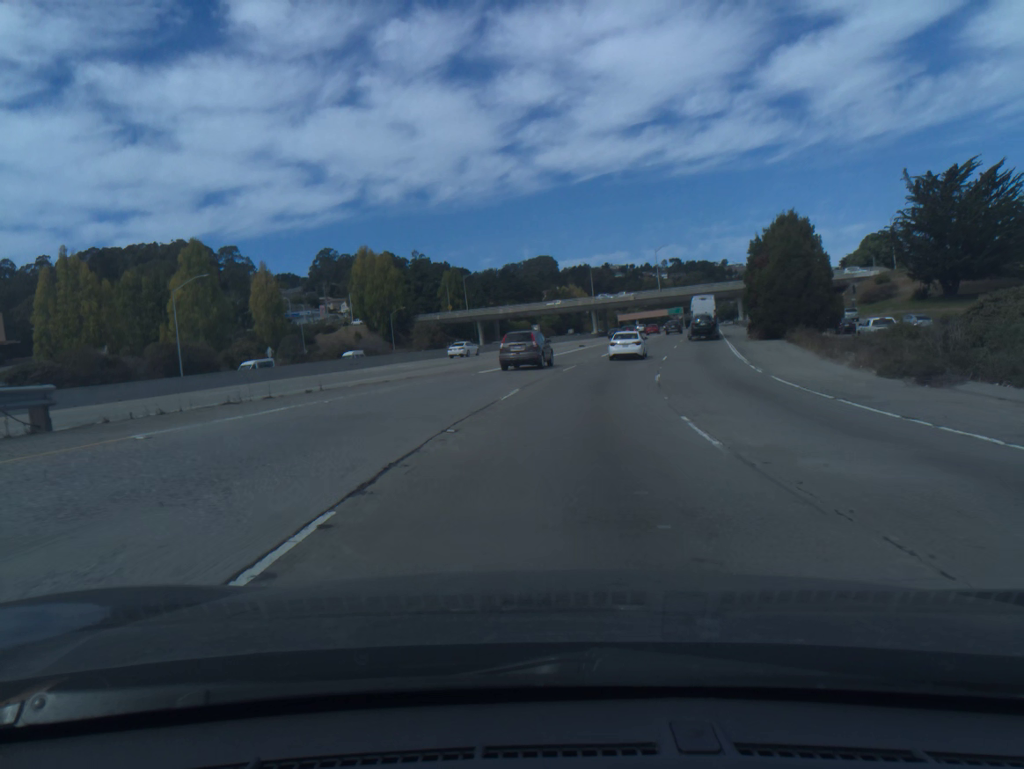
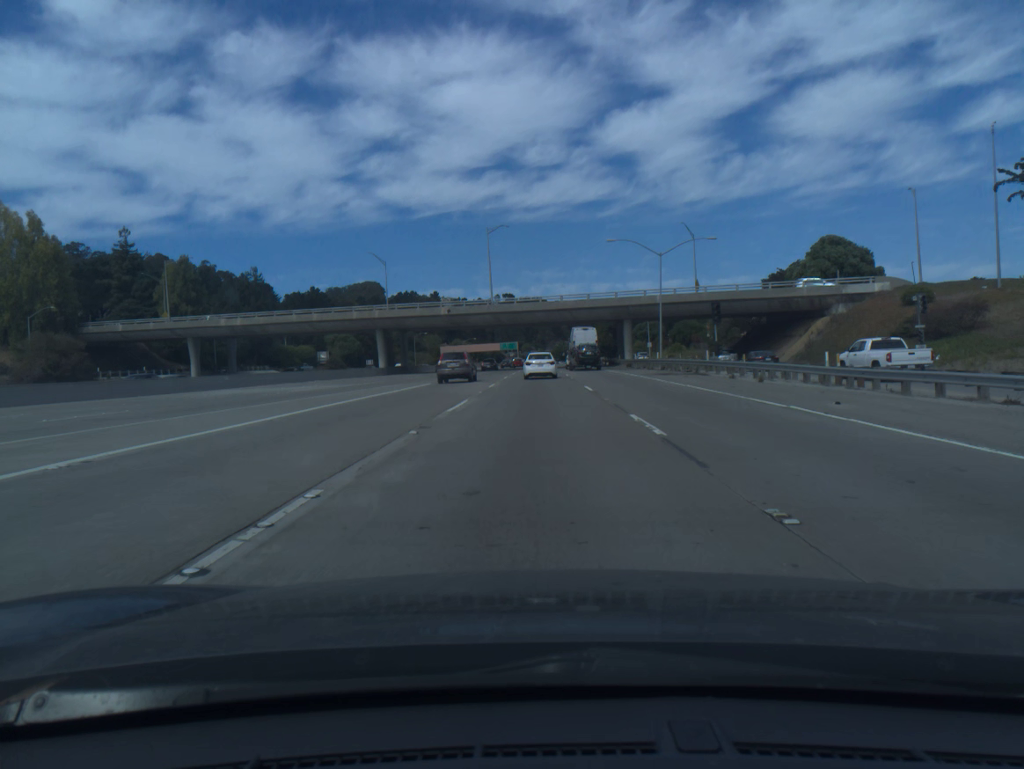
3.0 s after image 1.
(+10.4, +69.0) m; +12°
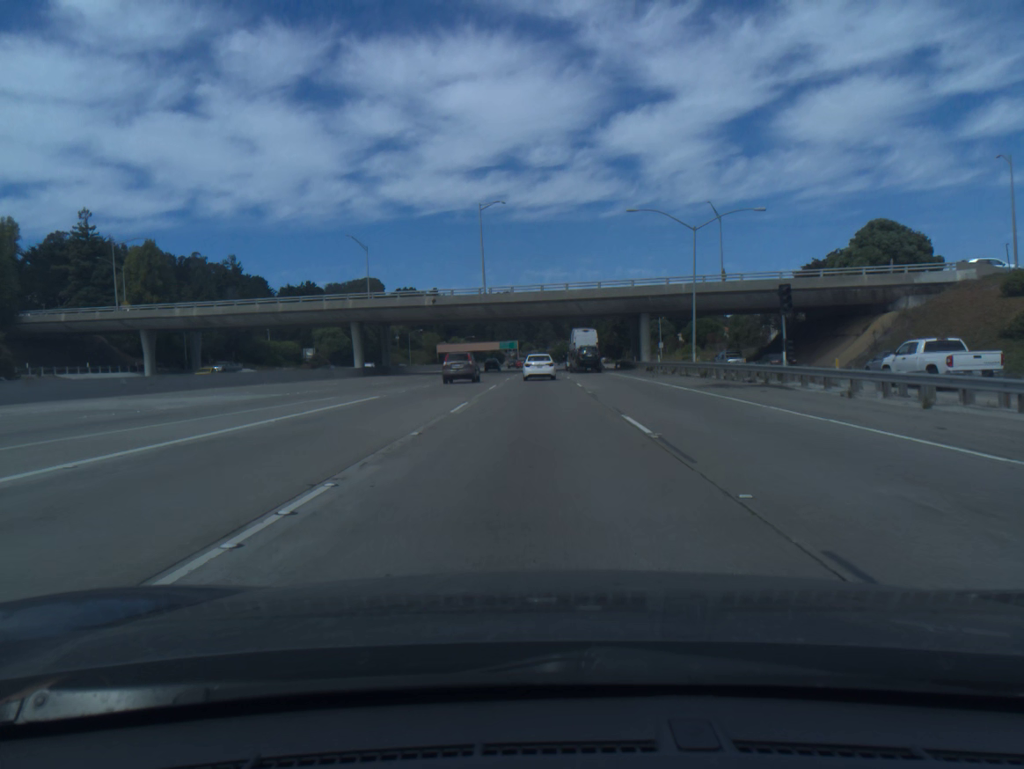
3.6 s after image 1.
(0.0, +13.8) m; 0°
